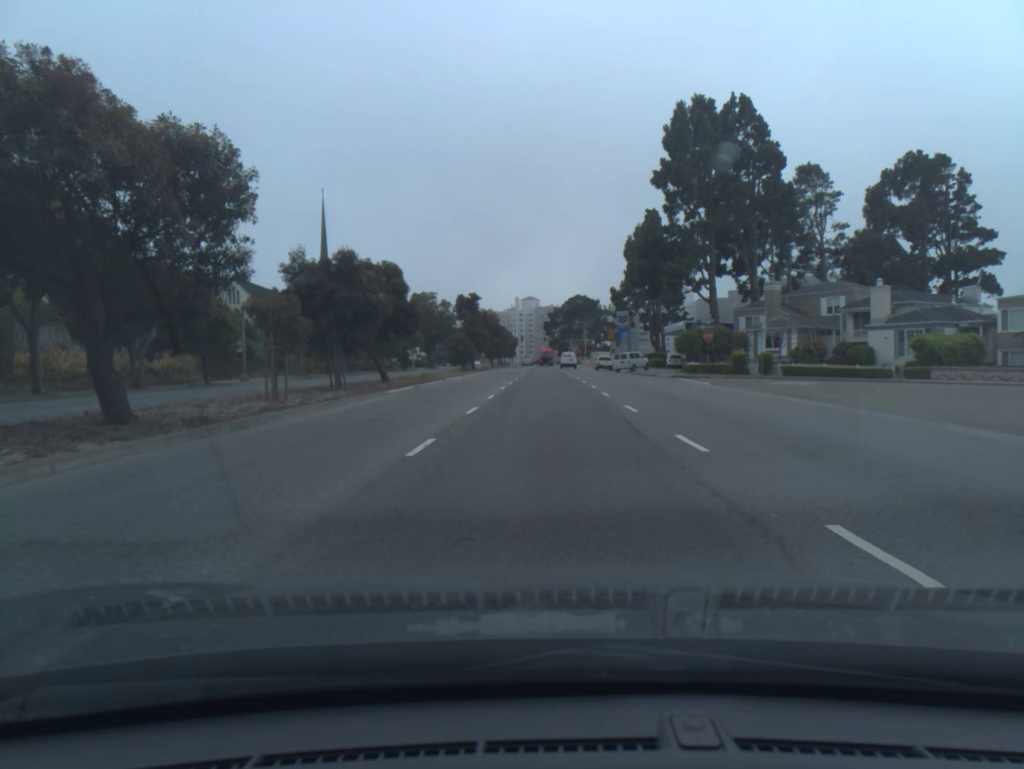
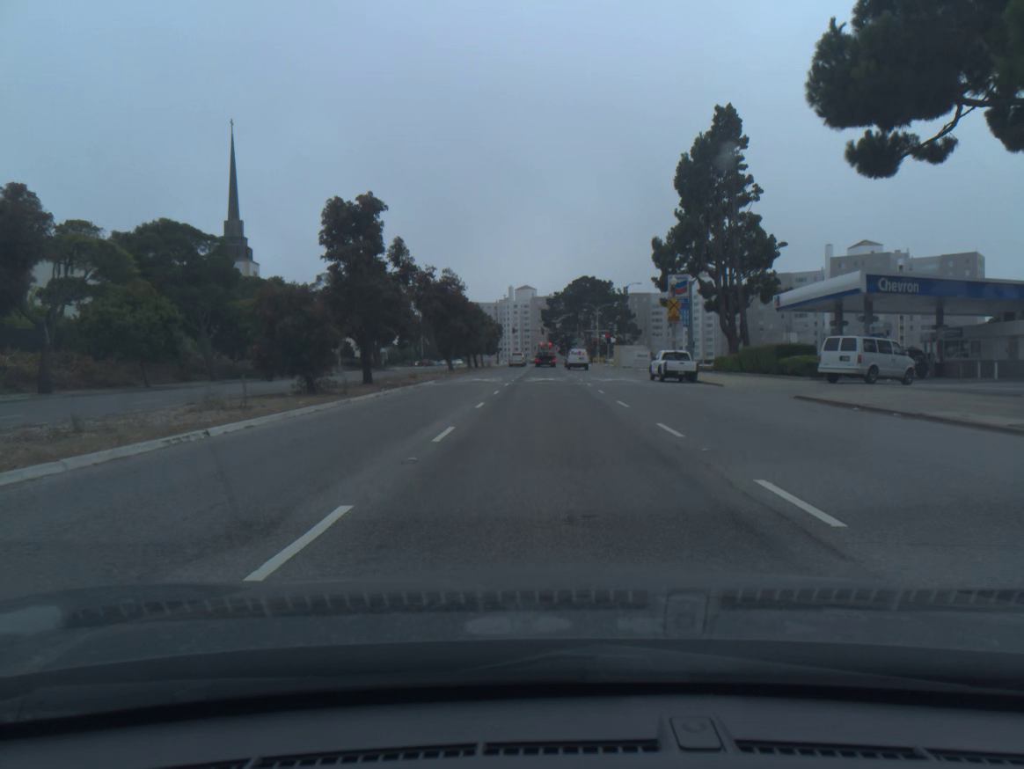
(+0.1, +48.4) m; 0°
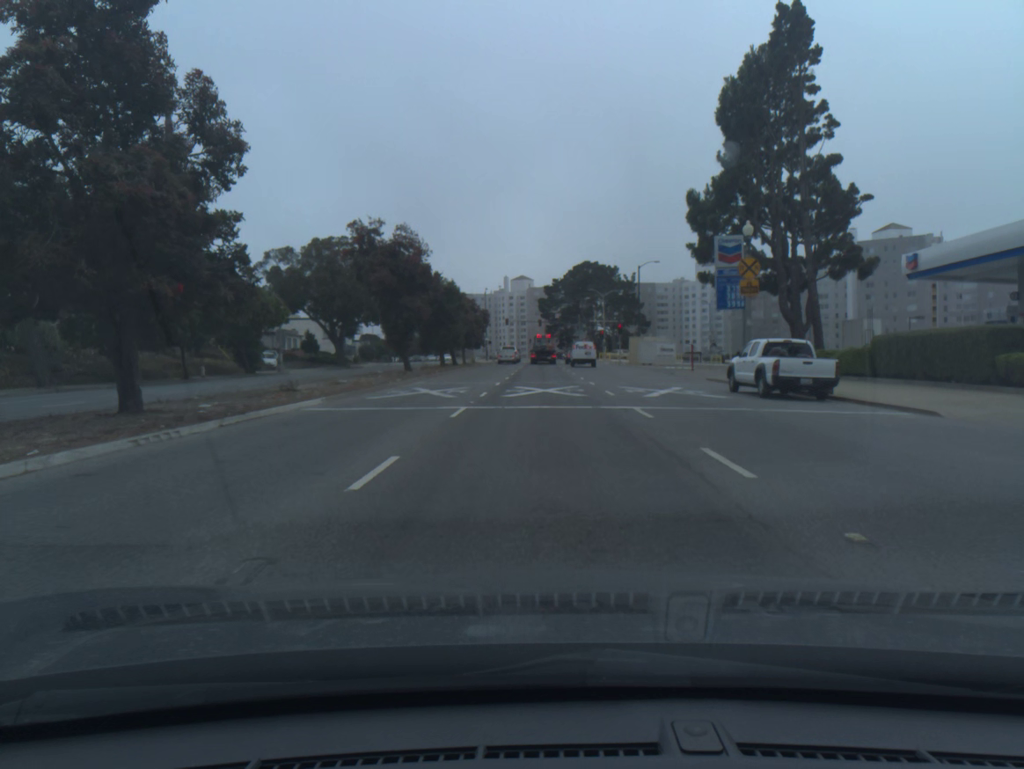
(0.0, +19.3) m; 0°
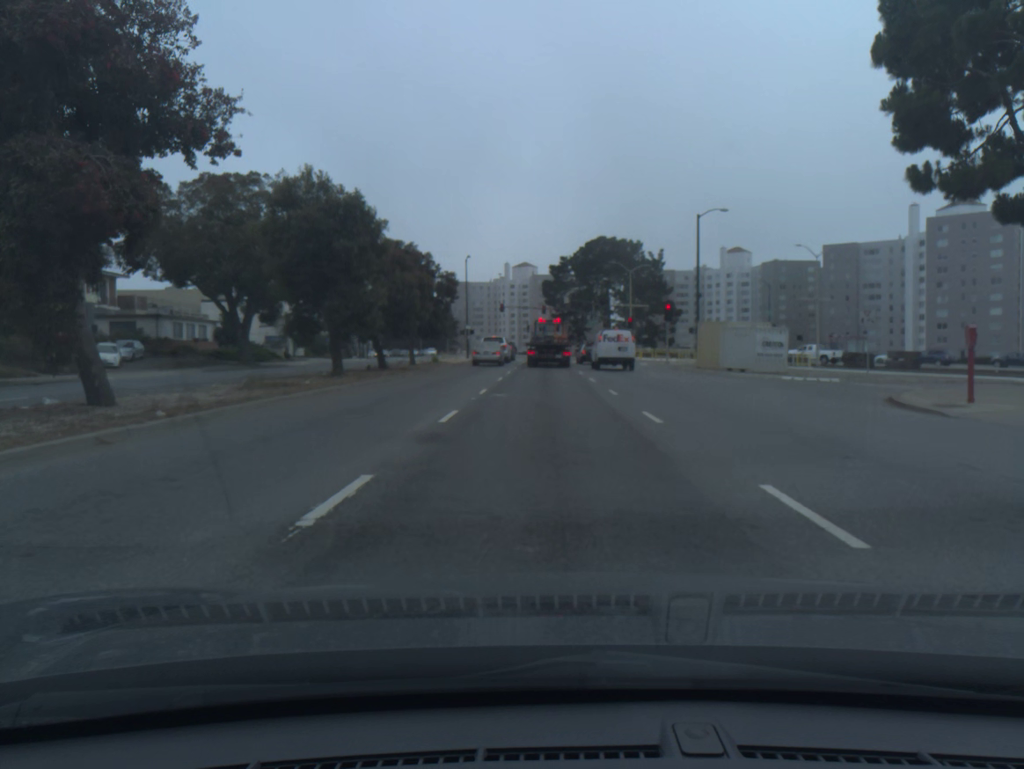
(-0.1, +31.9) m; 0°
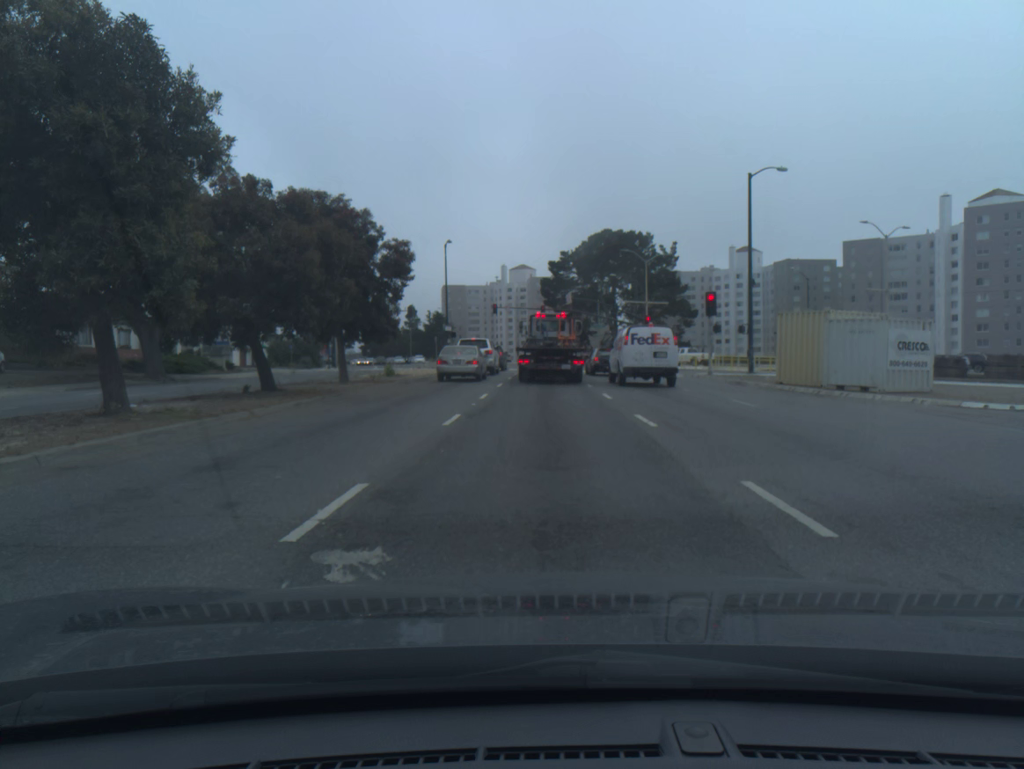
(0.0, +15.5) m; 0°
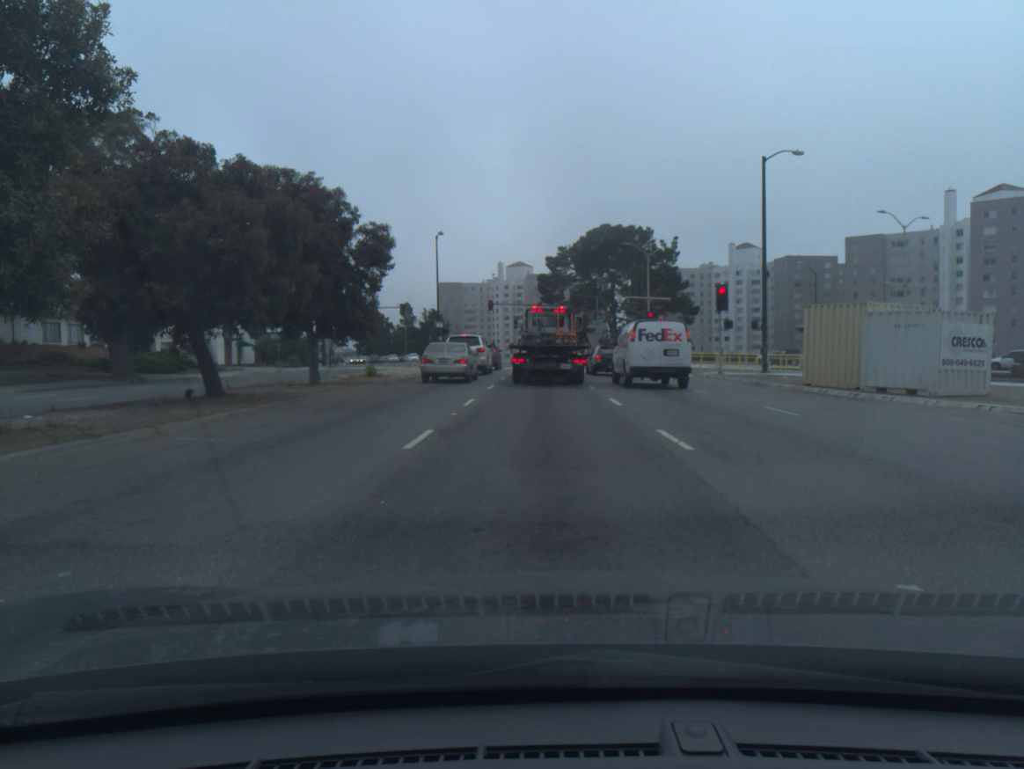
(0.0, +3.4) m; 0°
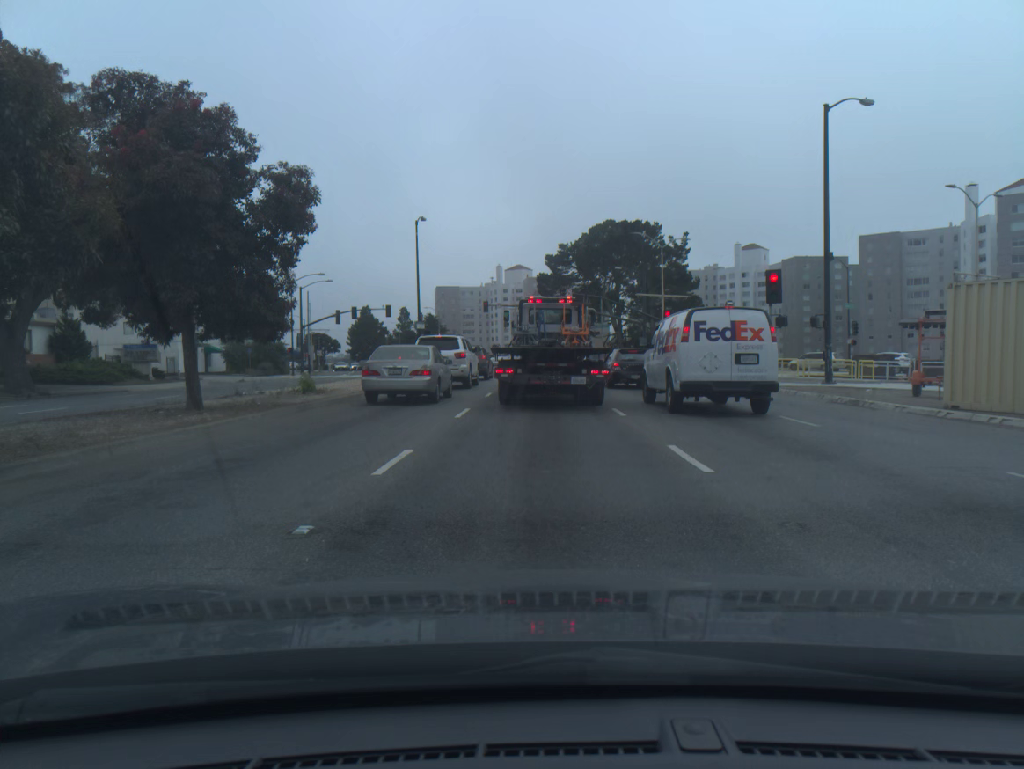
(0.0, +9.2) m; -1°
